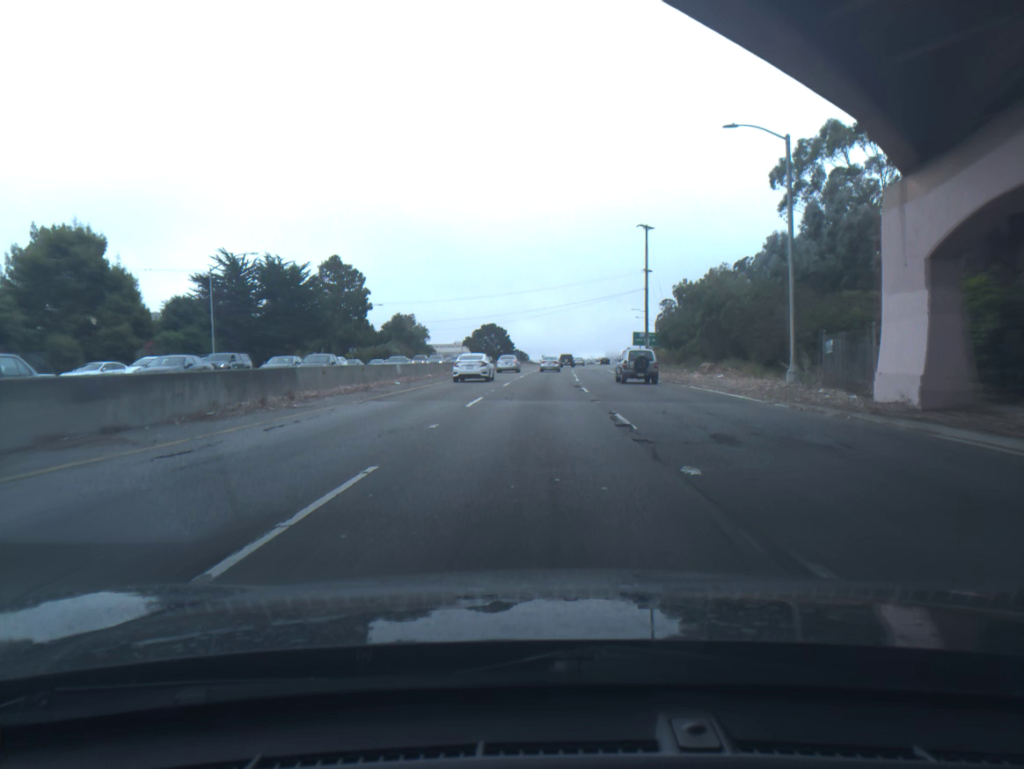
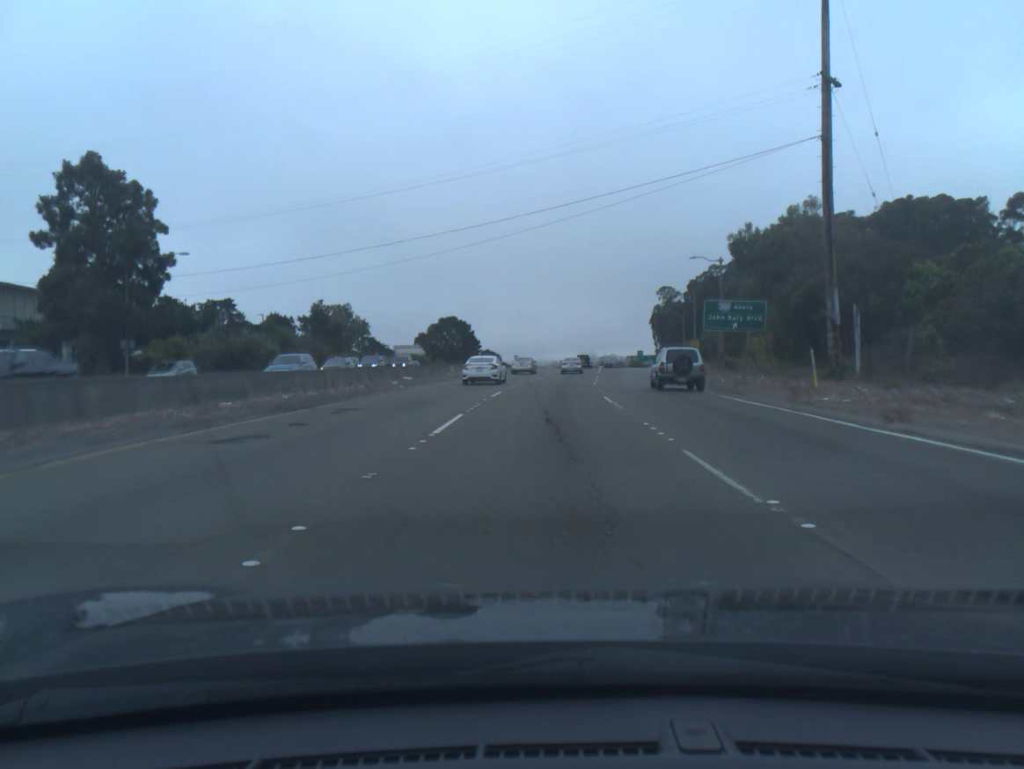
(+0.6, +60.6) m; +2°
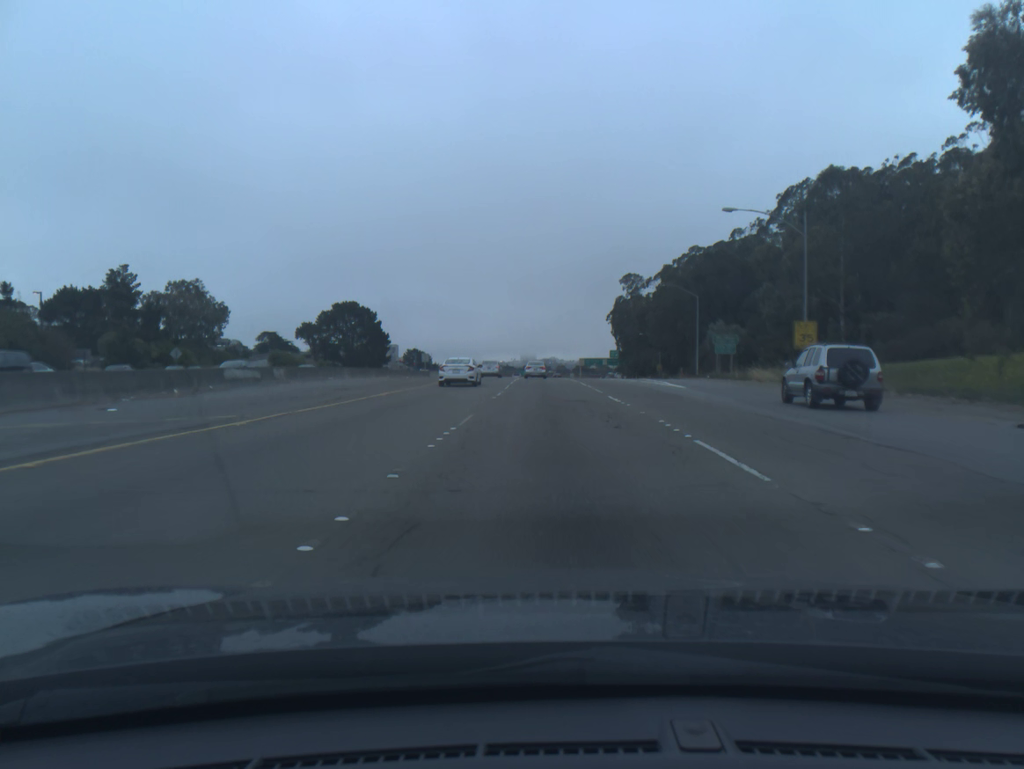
(+2.0, +60.0) m; +4°
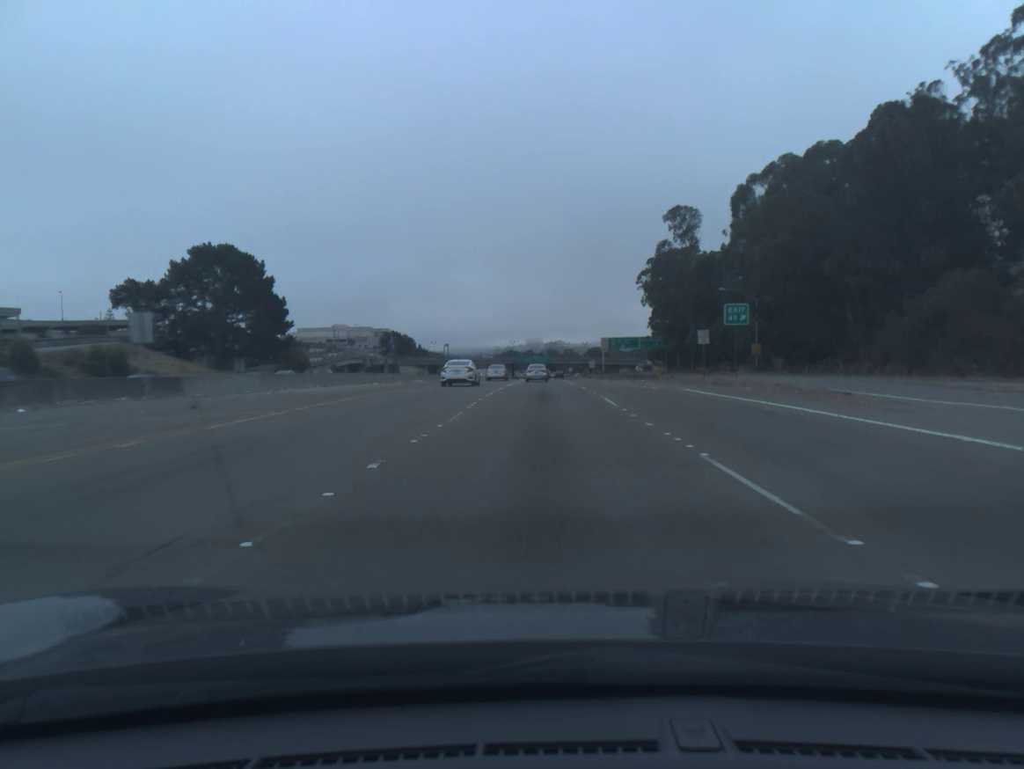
(+0.1, +74.5) m; 0°
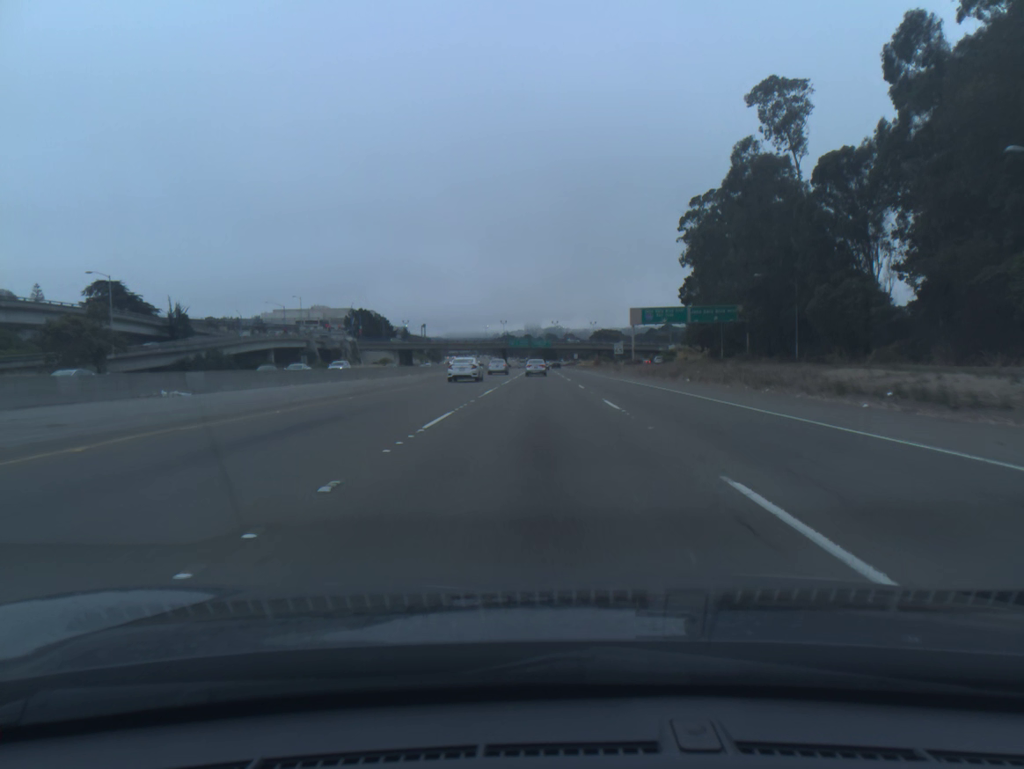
(0.0, +60.4) m; 0°
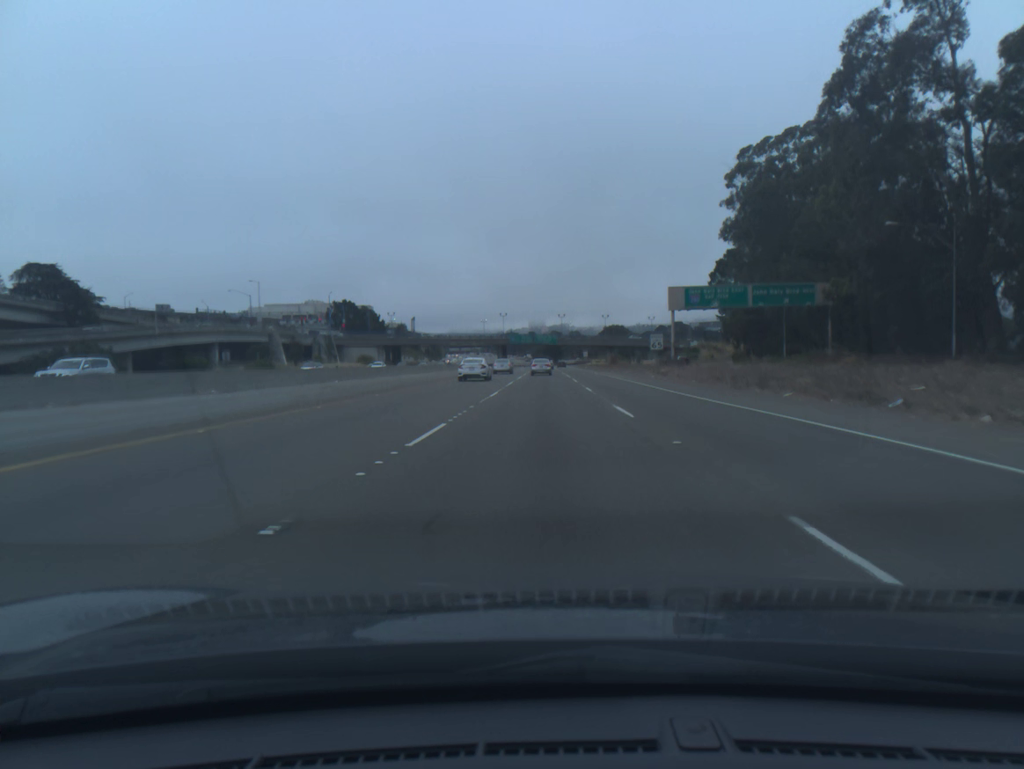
(-0.1, +31.2) m; 0°
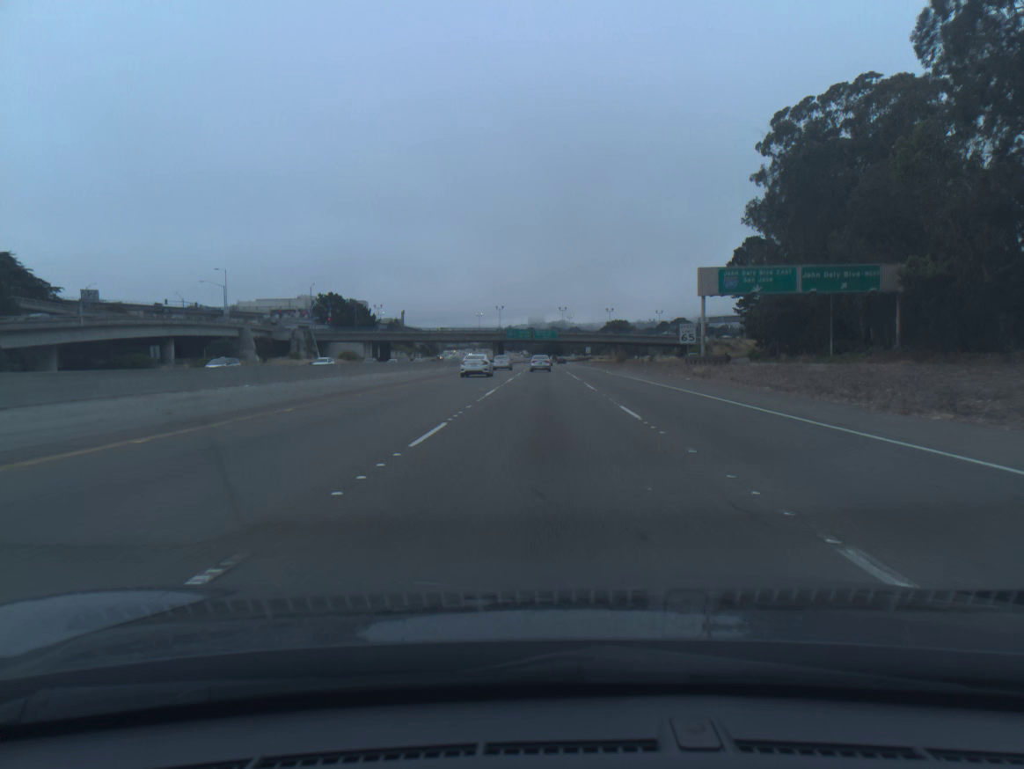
(0.0, +15.9) m; 0°
